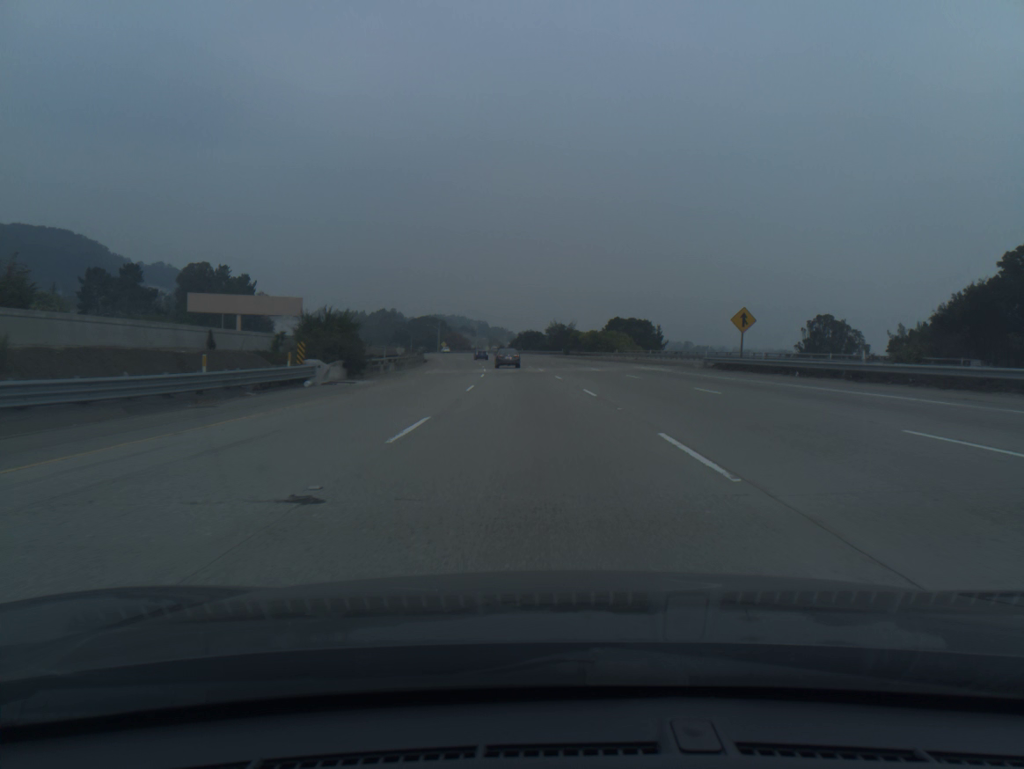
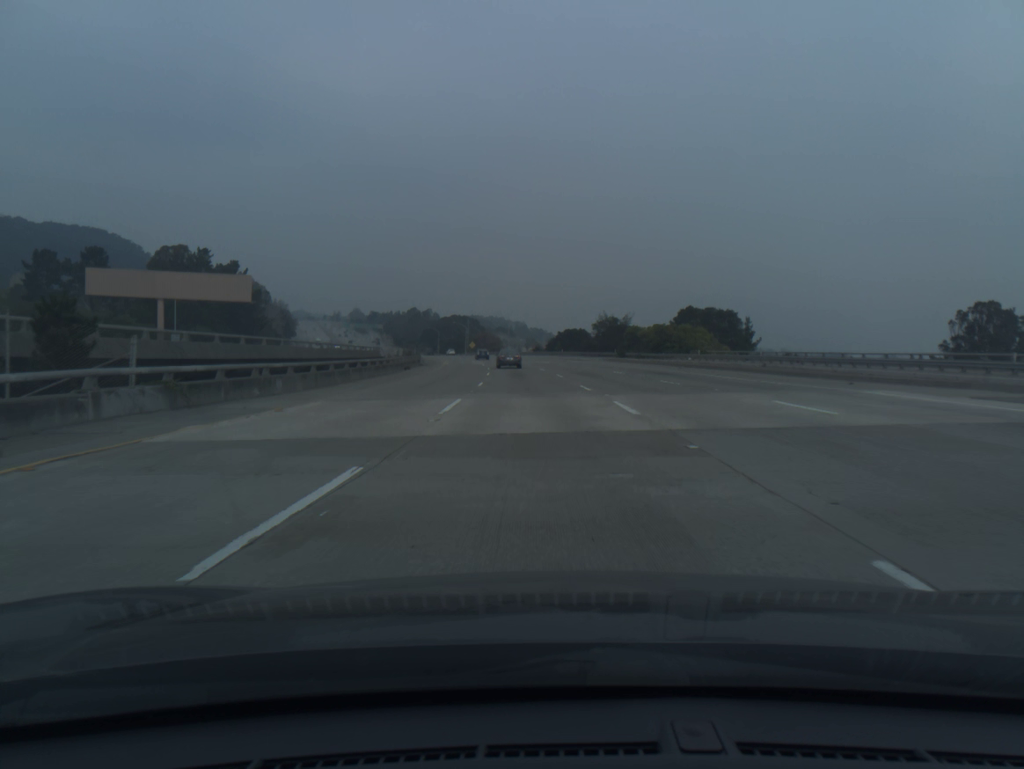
(-0.9, +35.9) m; -3°
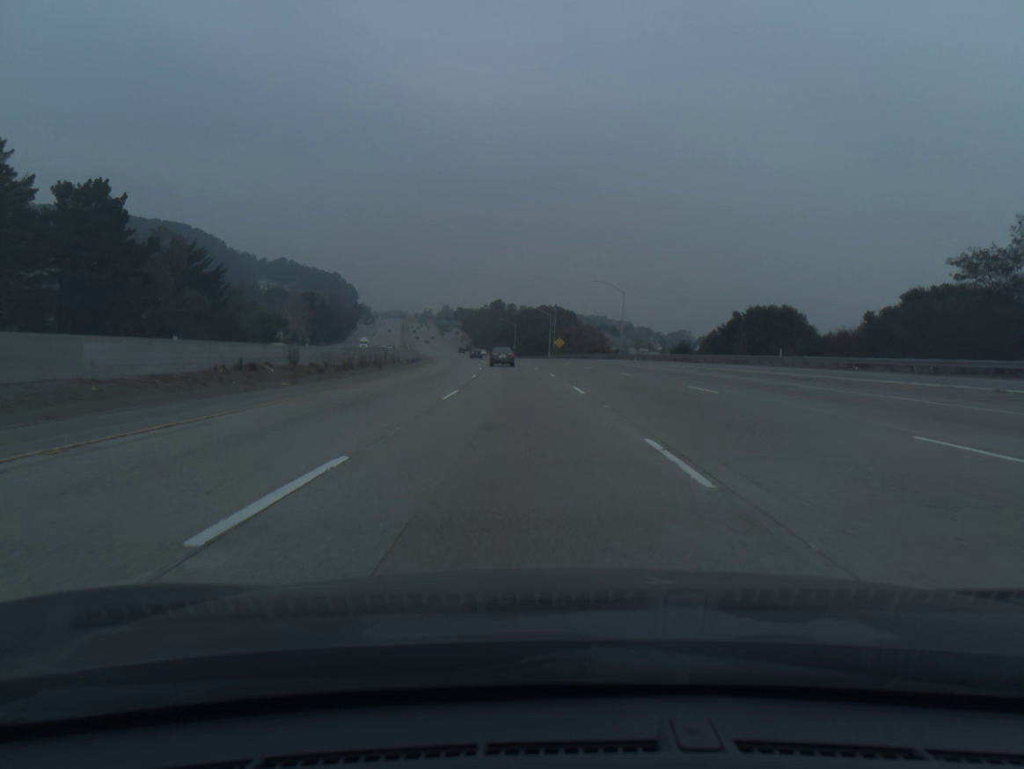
(-5.2, +89.4) m; -7°
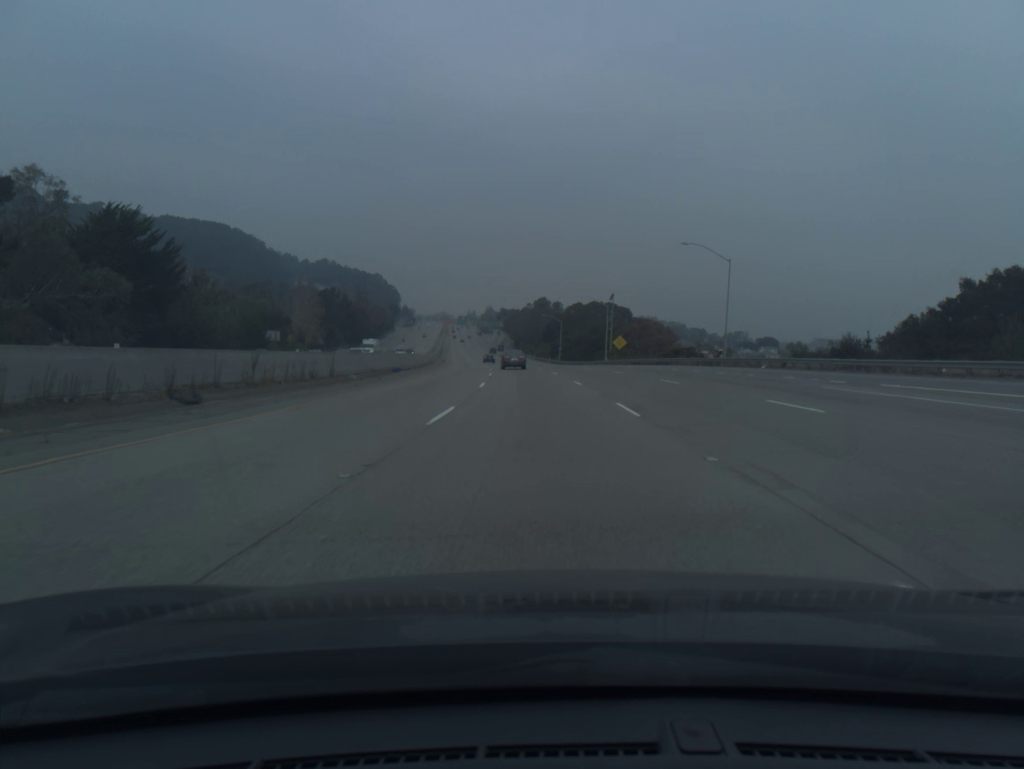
(-1.1, +35.7) m; -3°
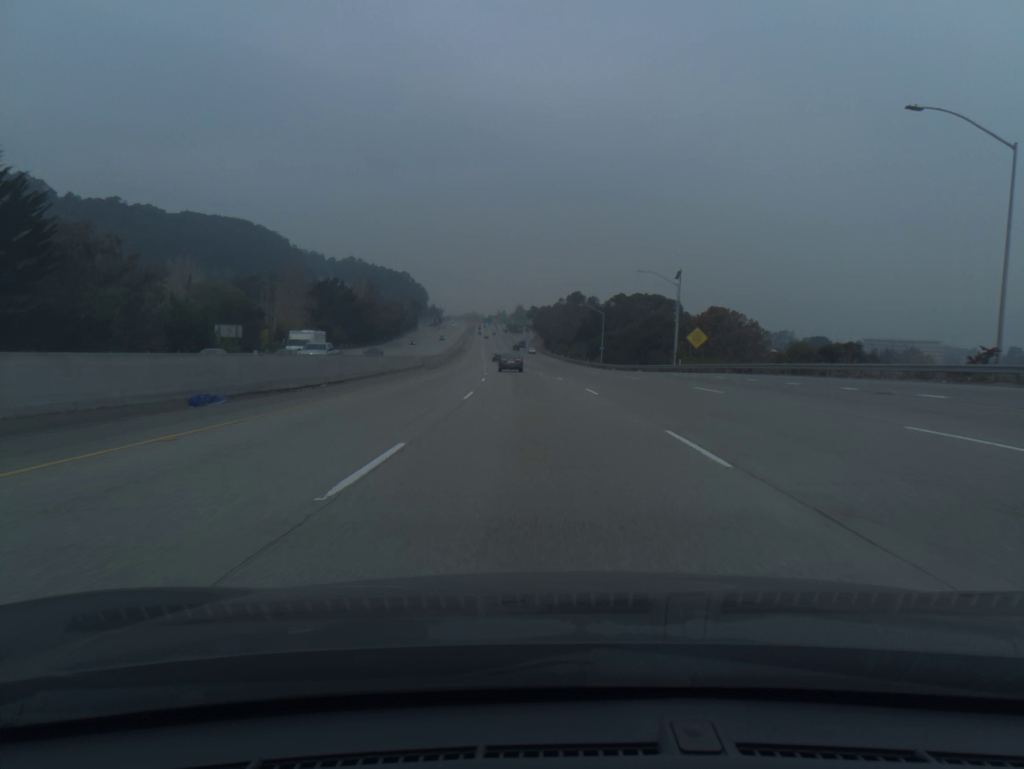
(-0.8, +35.8) m; -2°
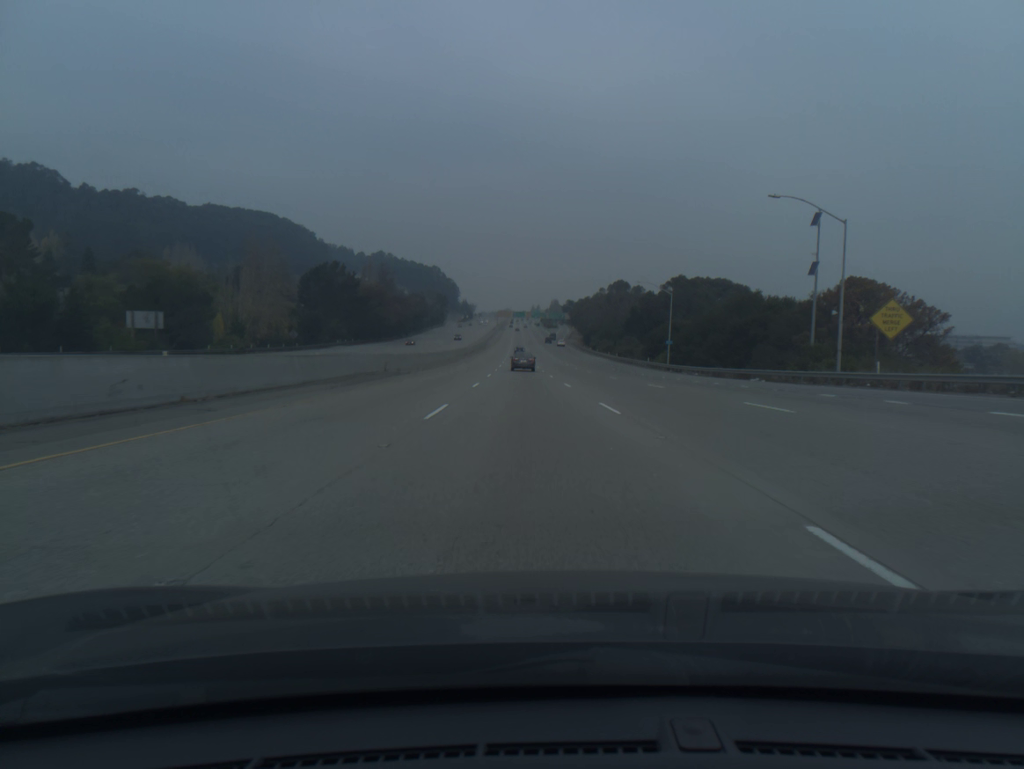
(-0.8, +35.7) m; -3°
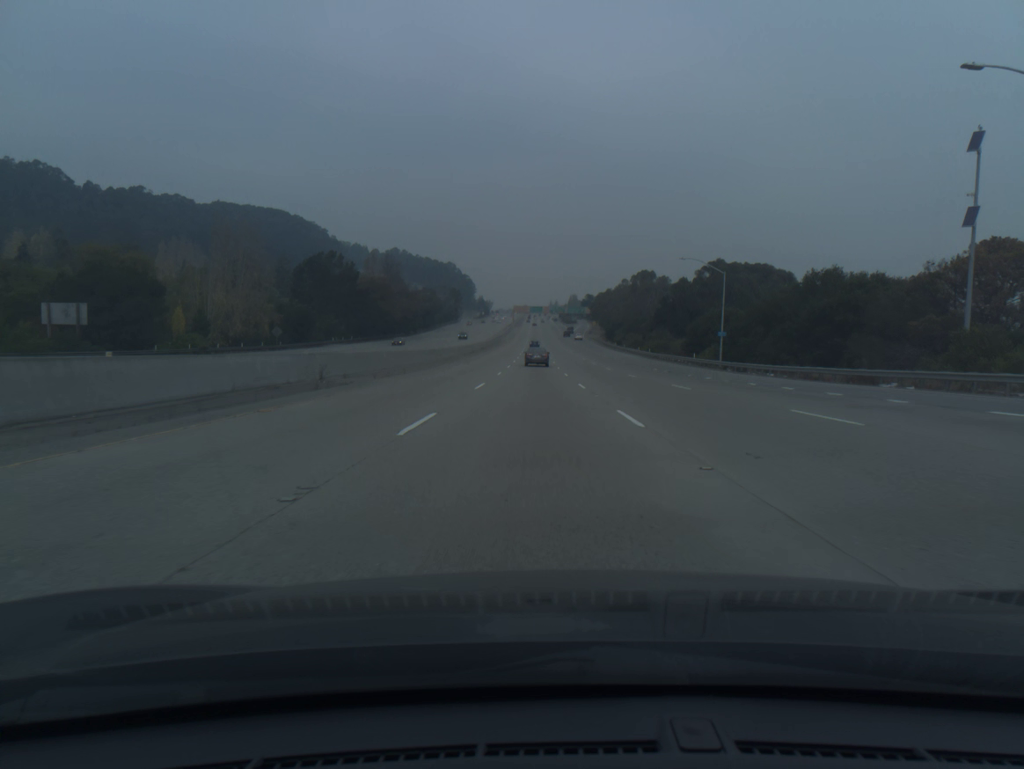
(-0.2, +17.9) m; -1°
